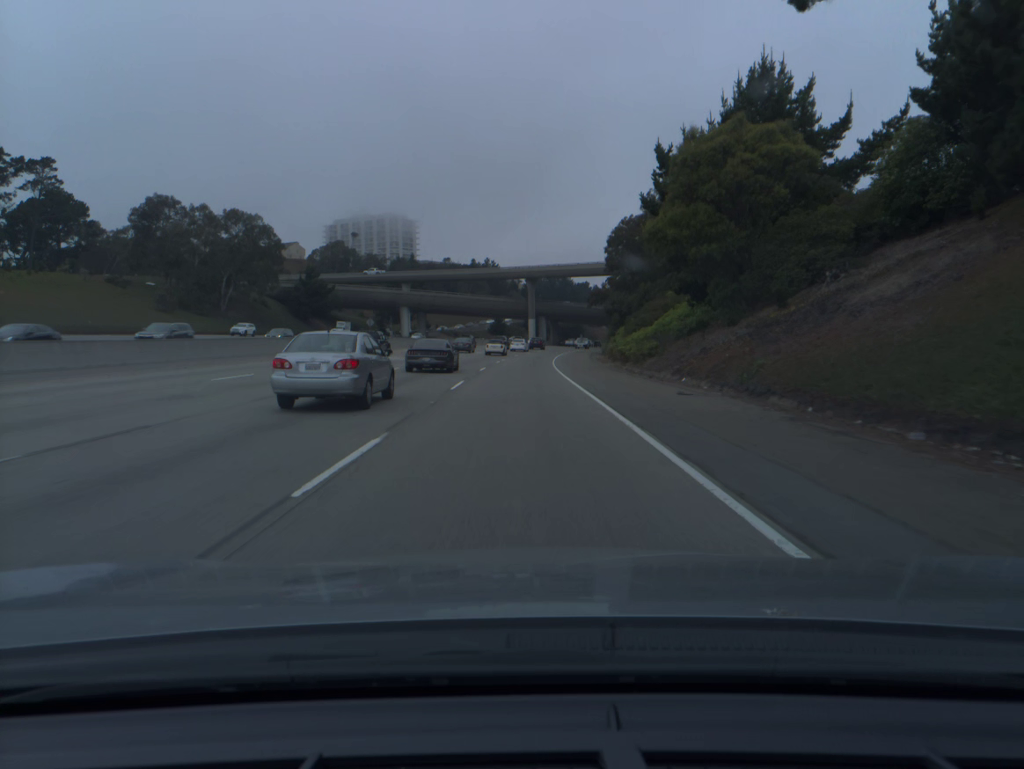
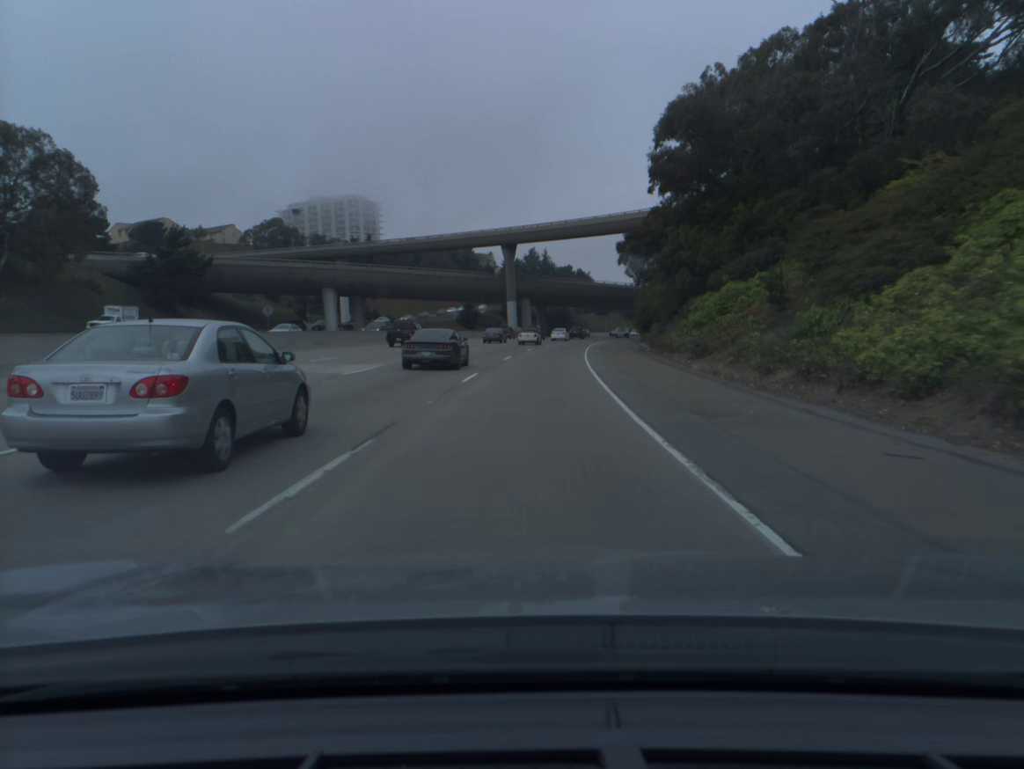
(+0.4, +50.3) m; +1°
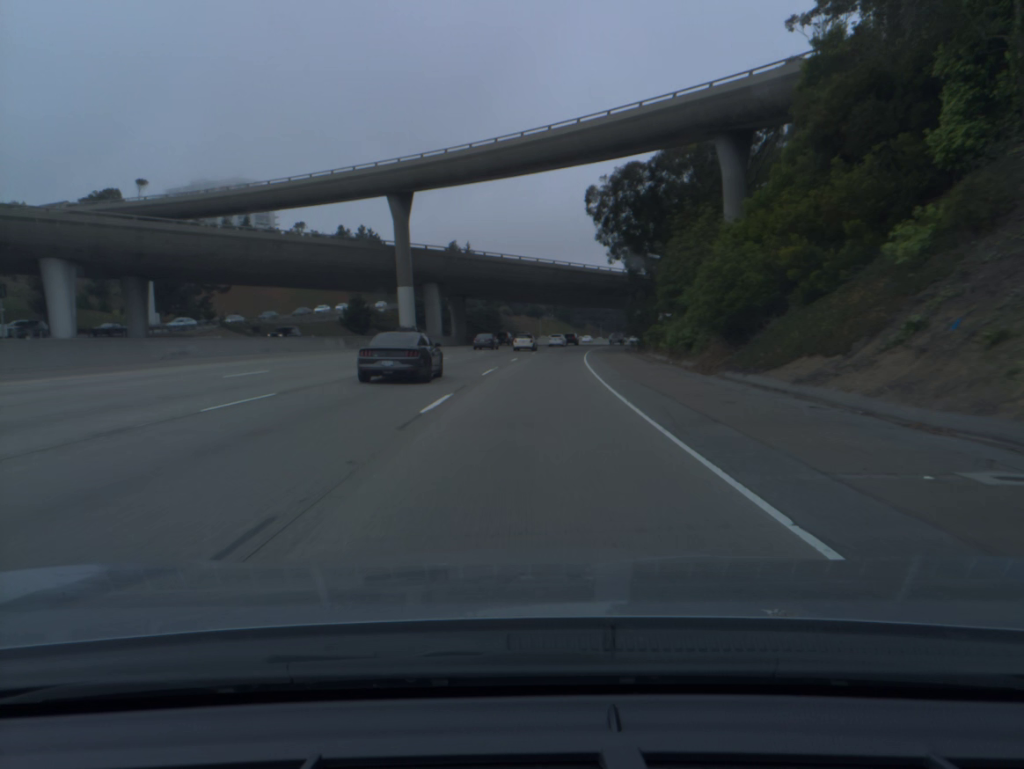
(+2.2, +51.2) m; +5°
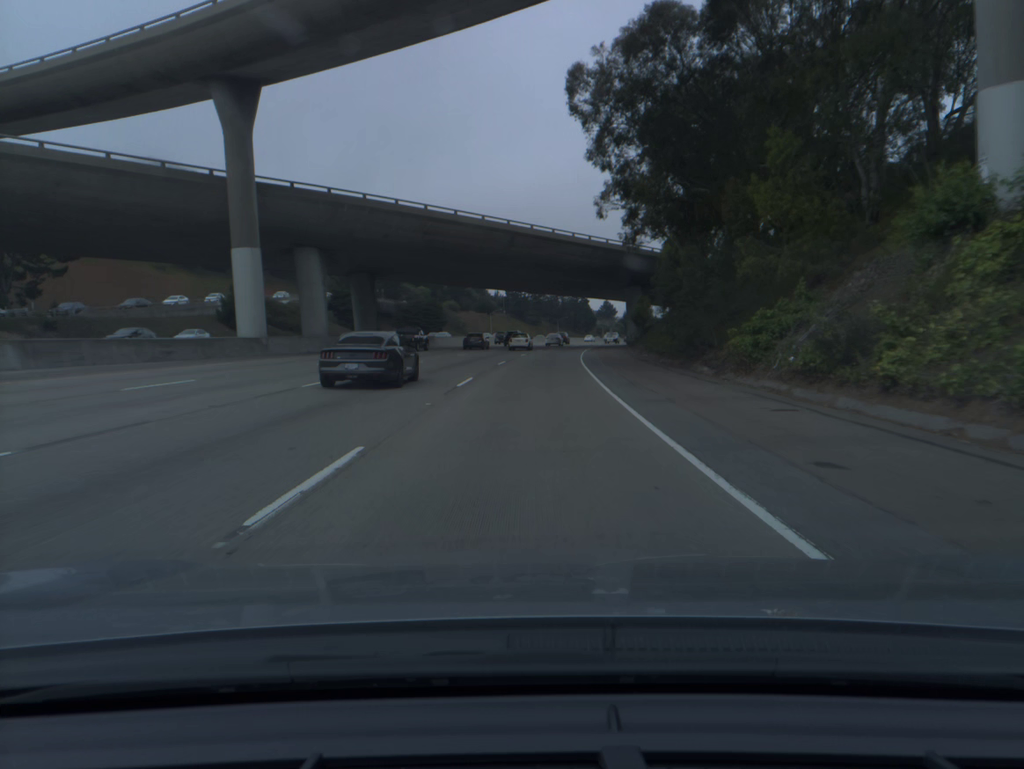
(+1.0, +34.2) m; +3°
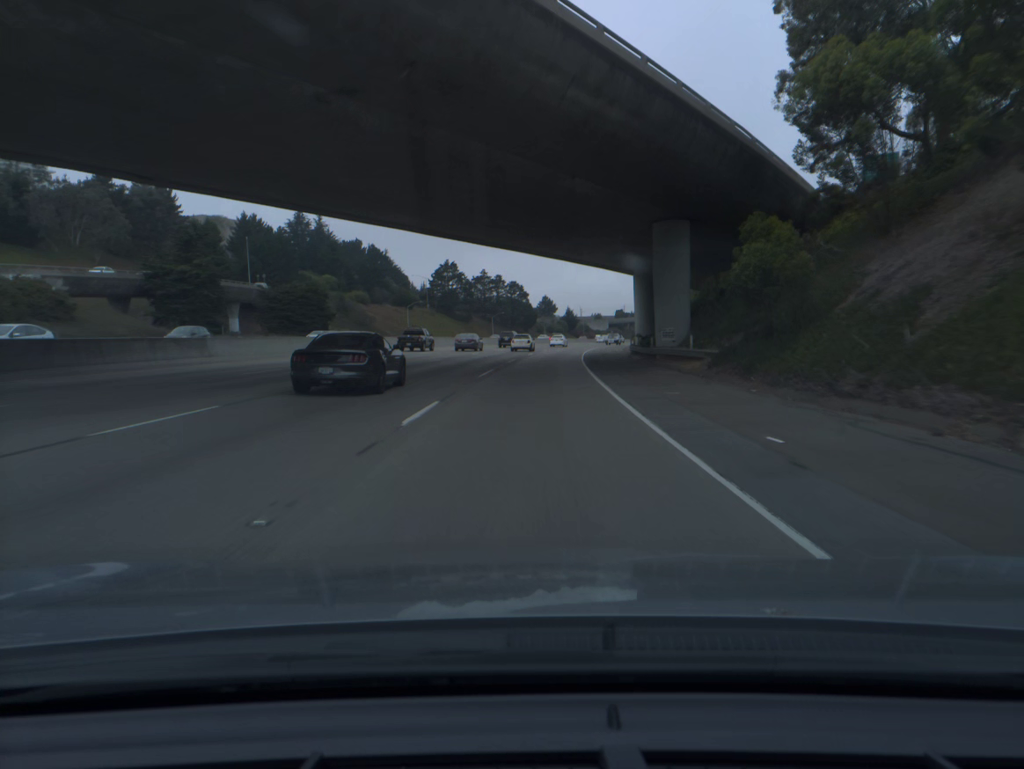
(+2.0, +51.1) m; +5°
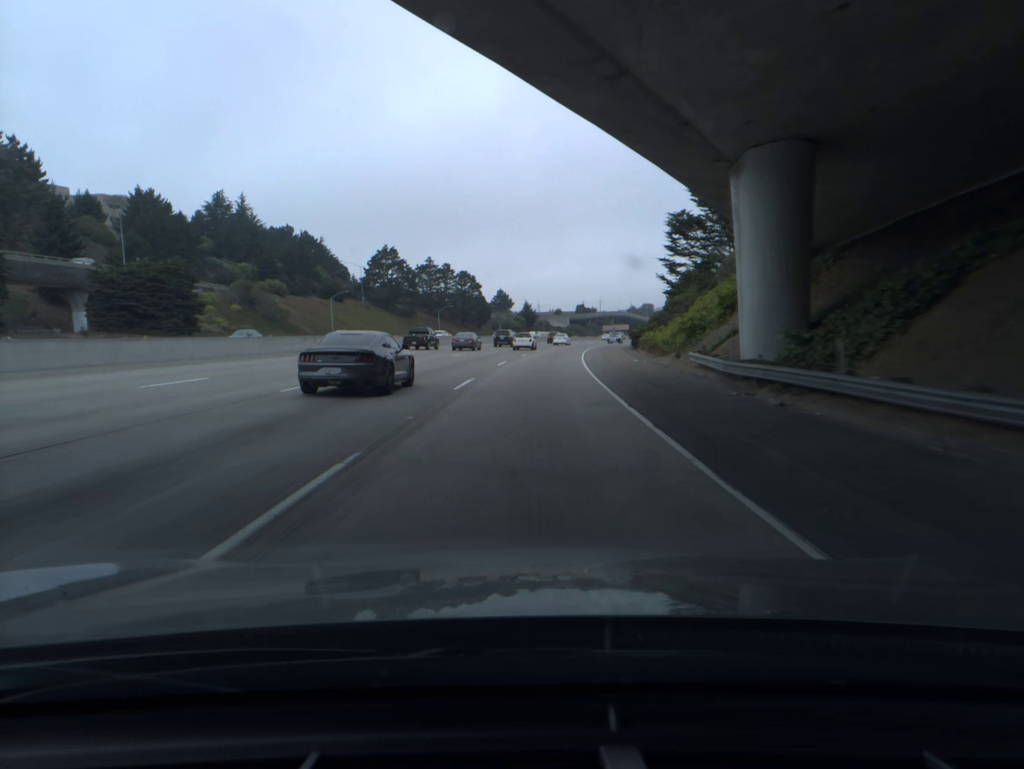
(+0.9, +34.3) m; +3°
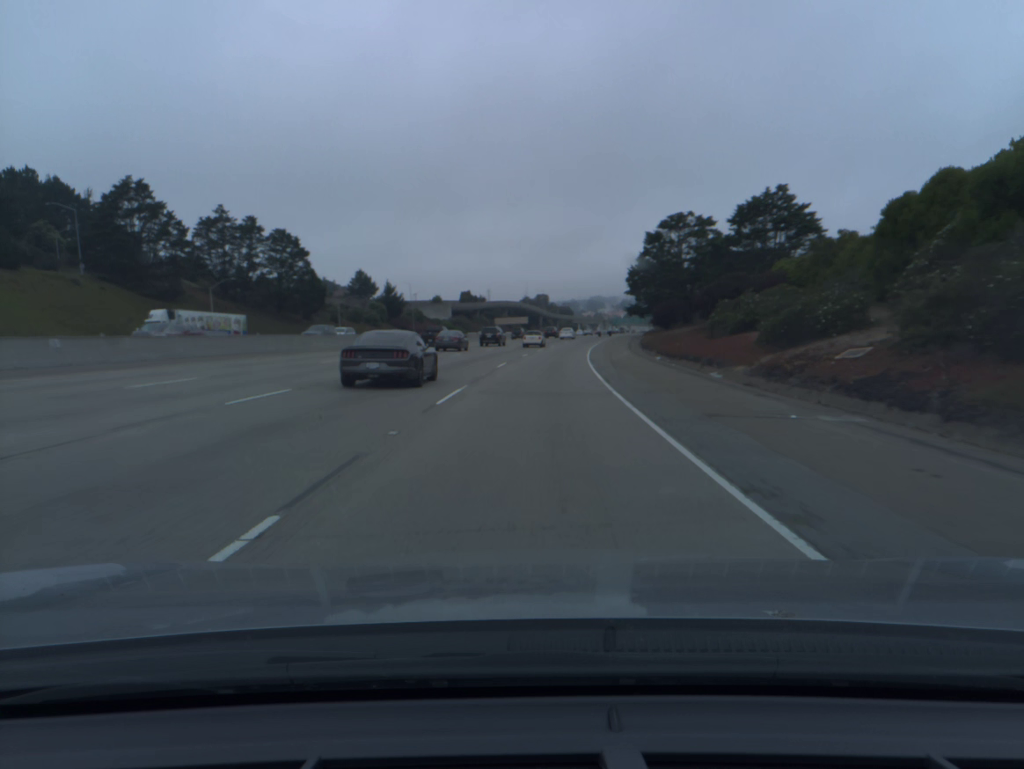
(+6.3, +86.8) m; +8°
